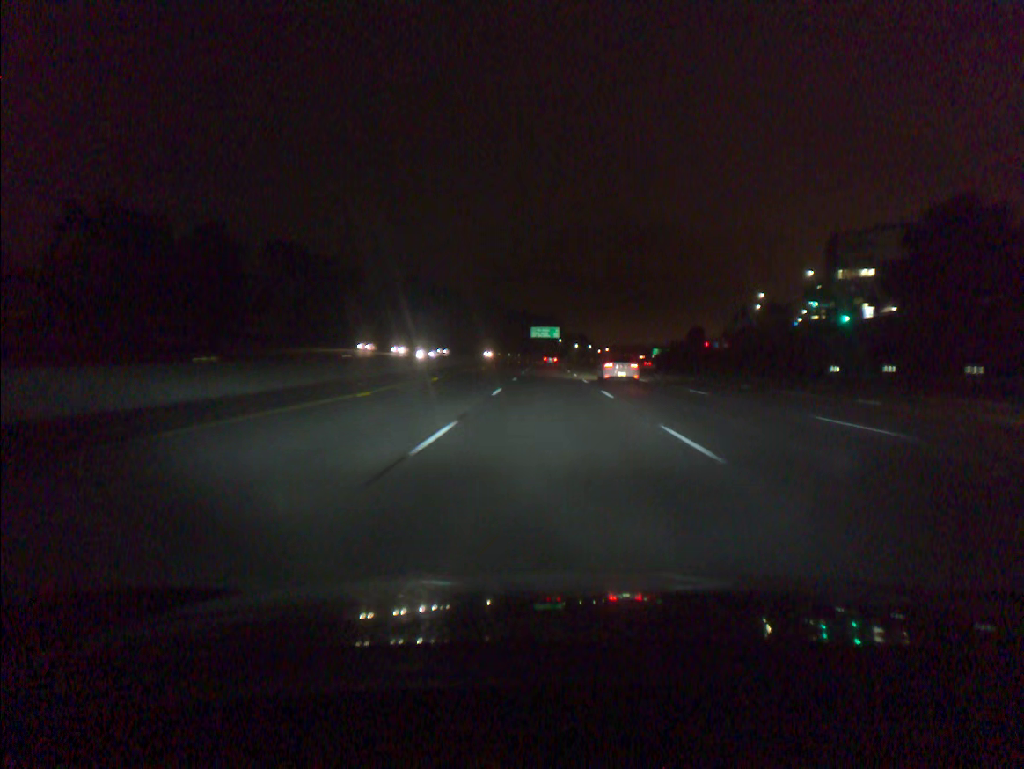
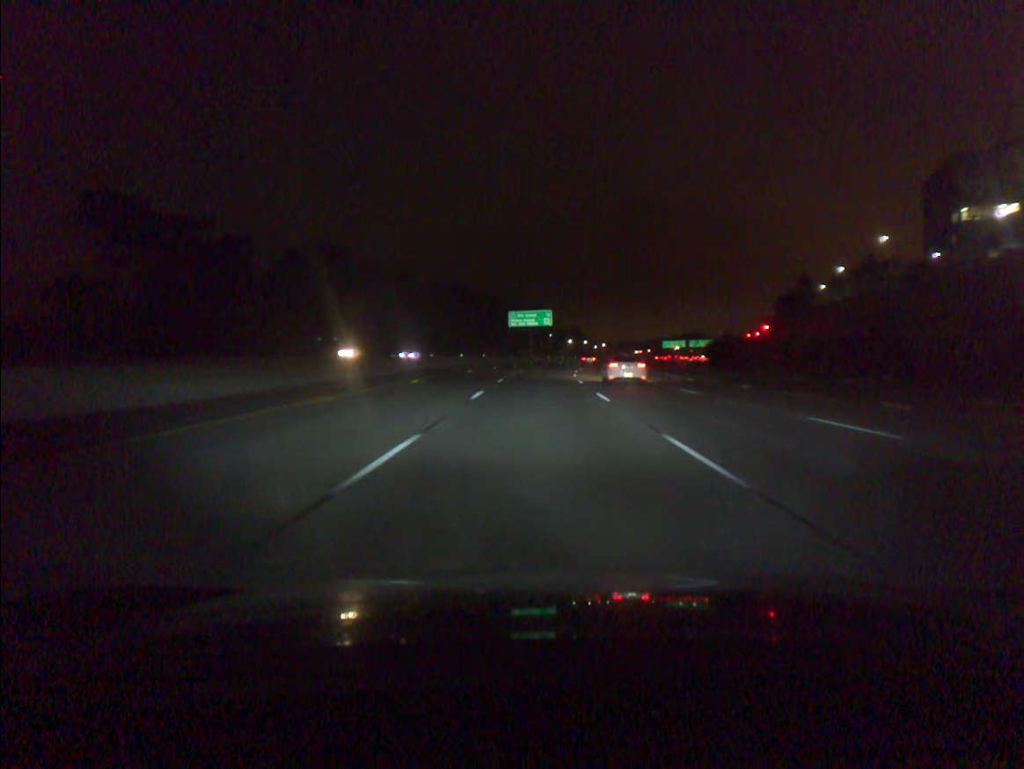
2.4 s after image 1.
(+0.6, +73.4) m; +1°
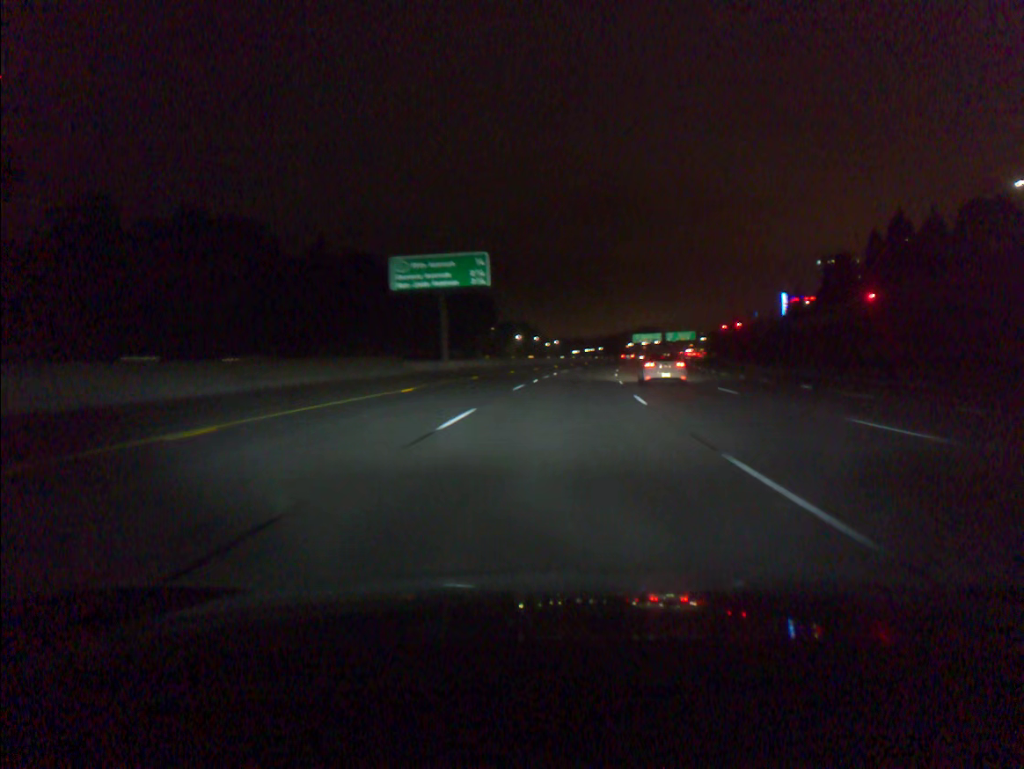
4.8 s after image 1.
(+1.3, +73.4) m; +4°
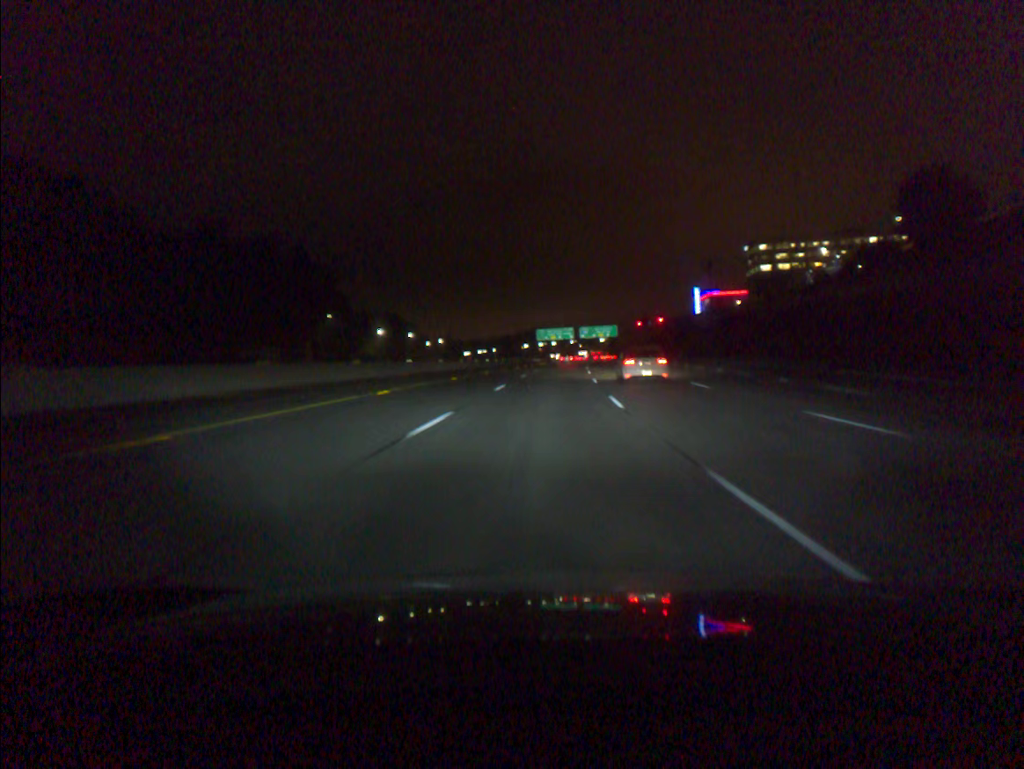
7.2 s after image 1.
(+5.5, +73.2) m; +8°
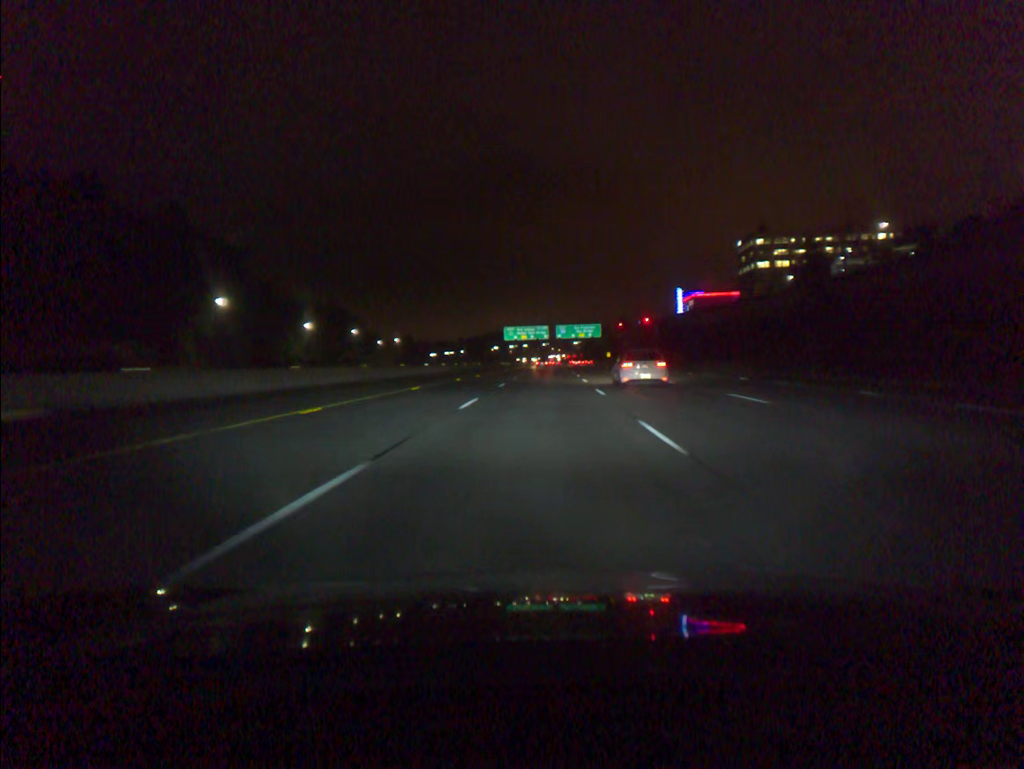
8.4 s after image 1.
(+0.7, +36.8) m; +2°
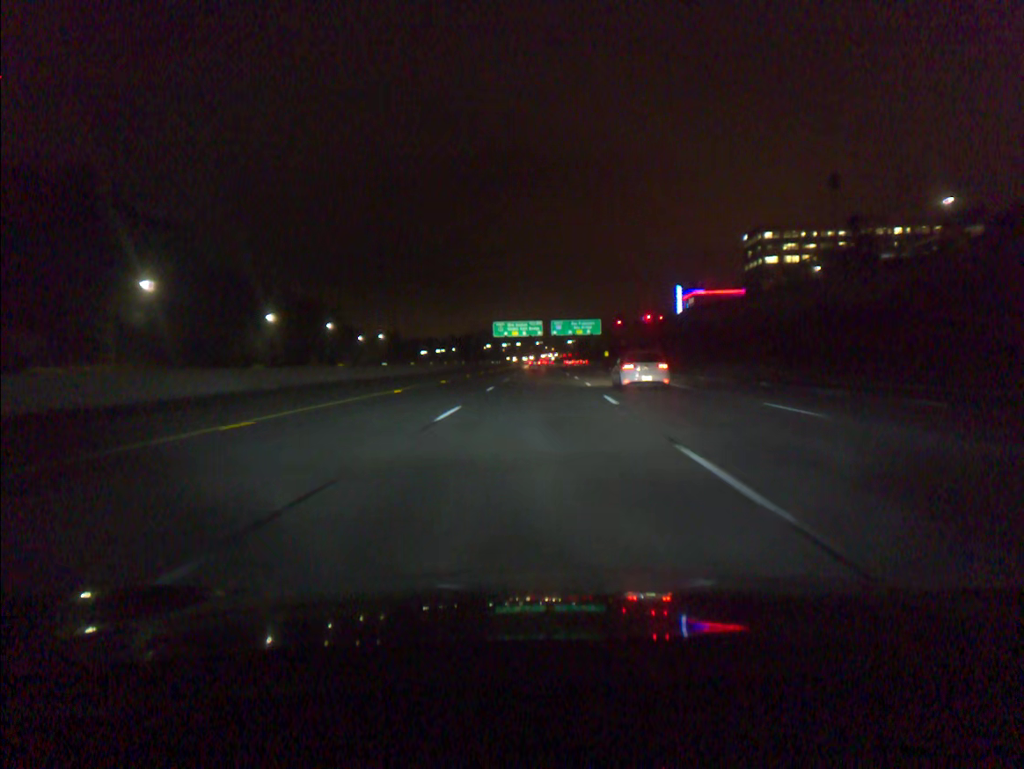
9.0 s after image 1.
(+0.1, +18.4) m; 0°
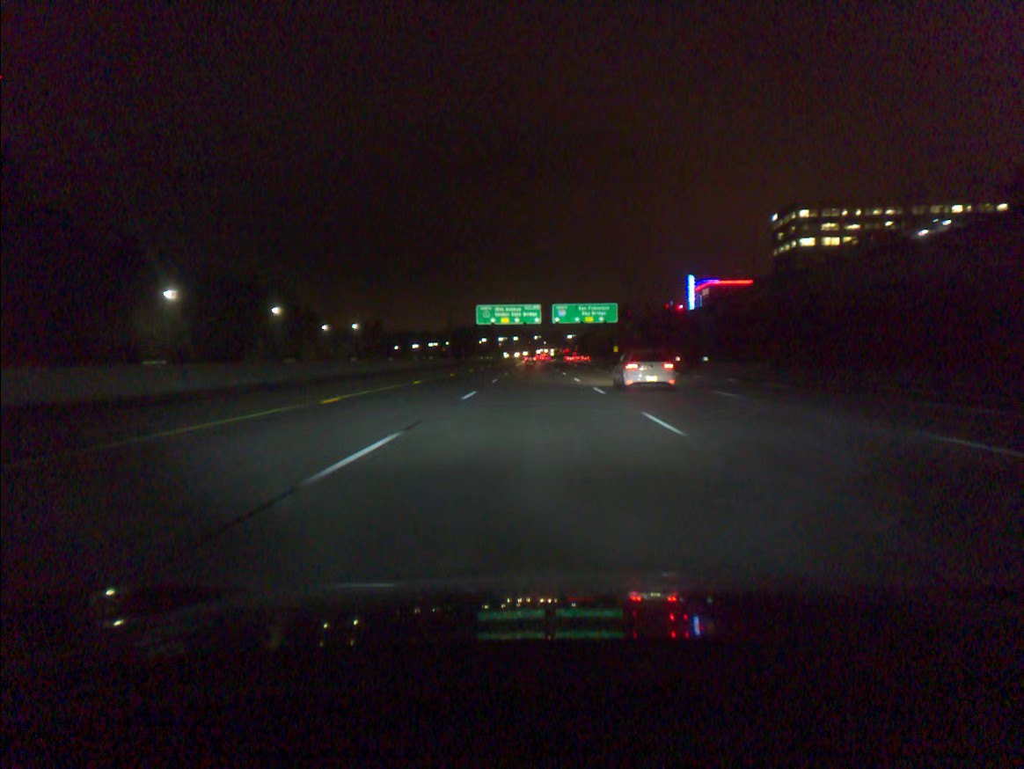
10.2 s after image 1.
(+0.1, +36.8) m; 0°
